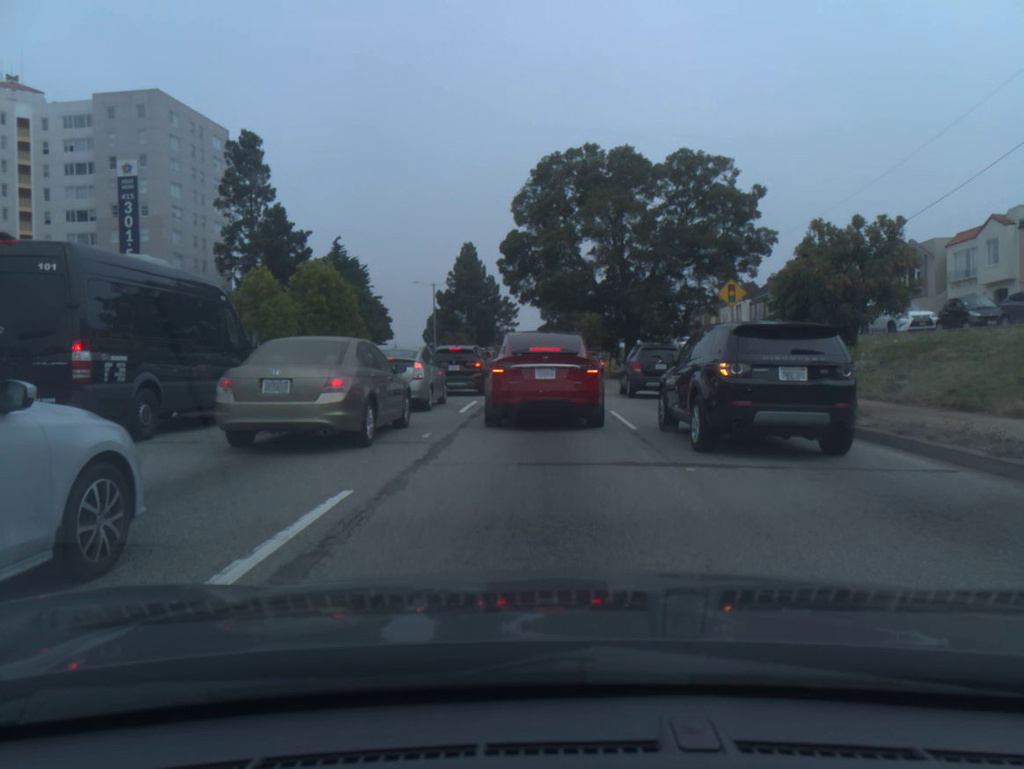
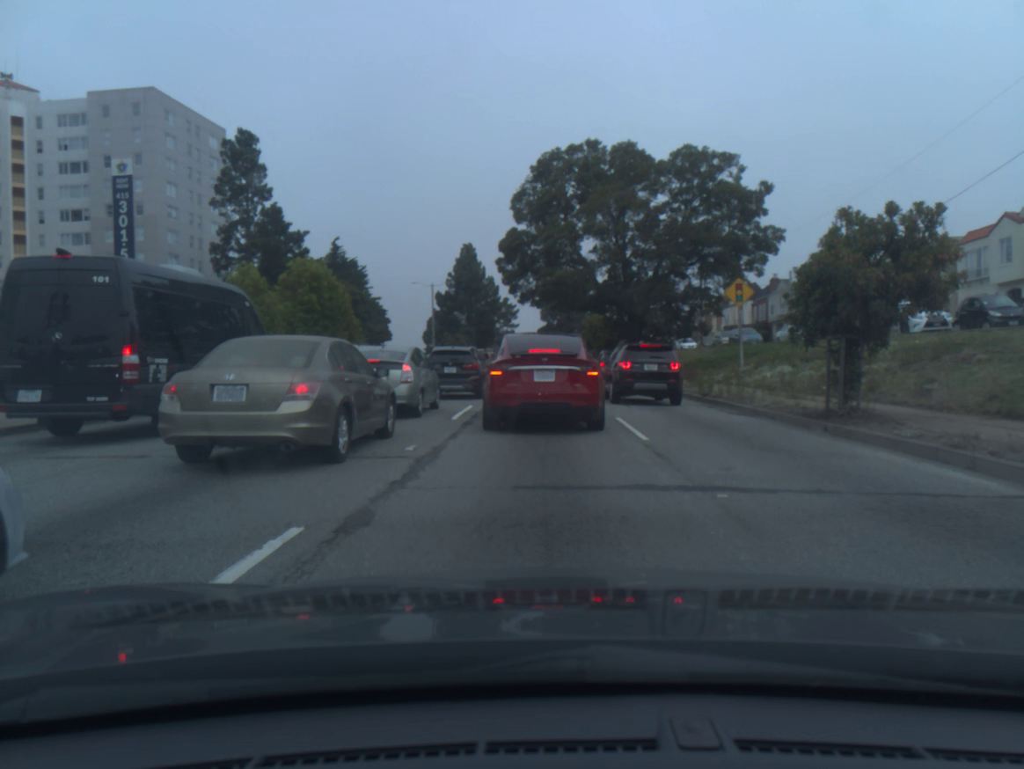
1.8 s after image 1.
(0.0, +1.4) m; 0°
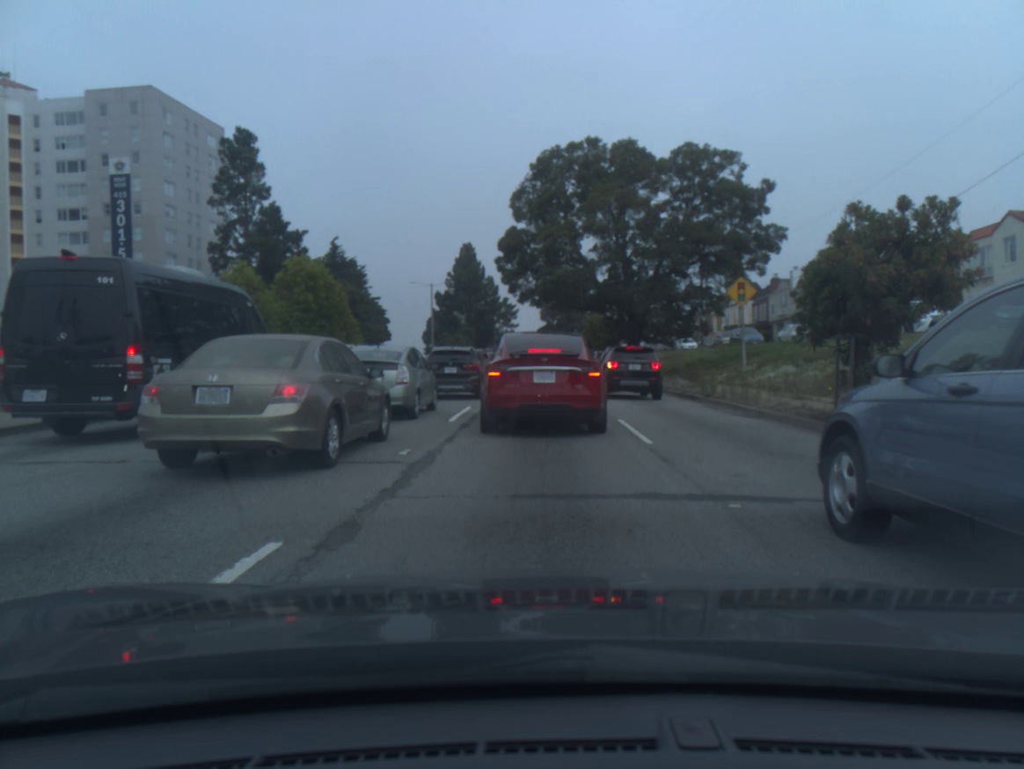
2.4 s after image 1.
(0.0, +0.4) m; 0°
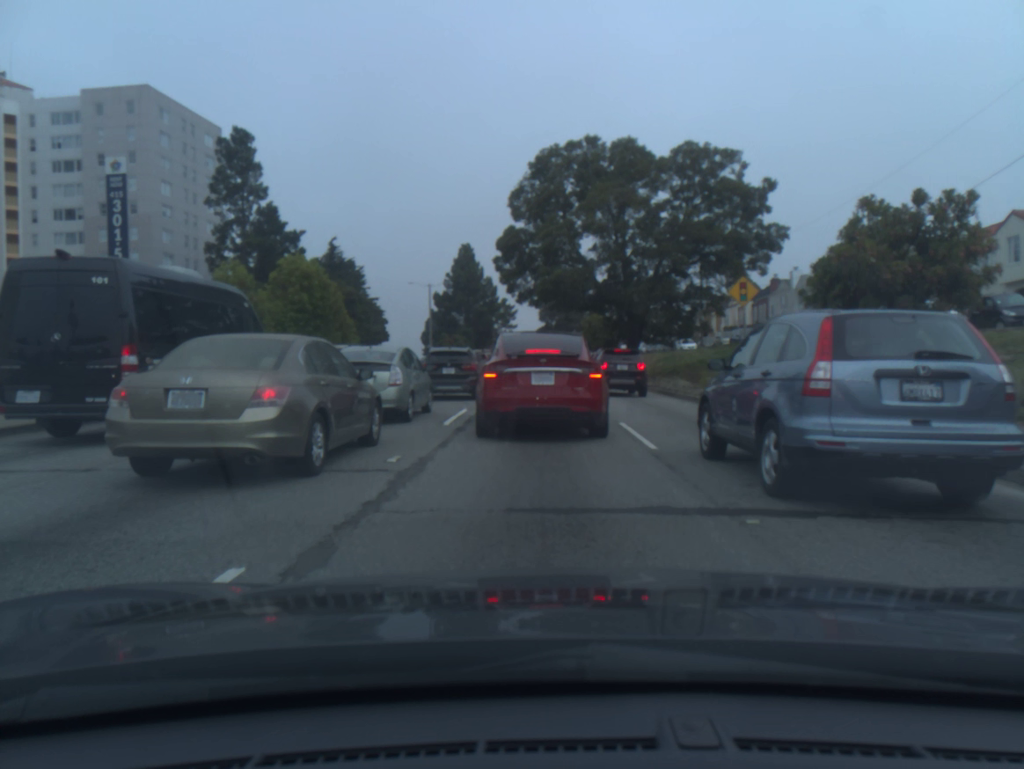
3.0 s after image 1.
(0.0, +0.6) m; 0°
